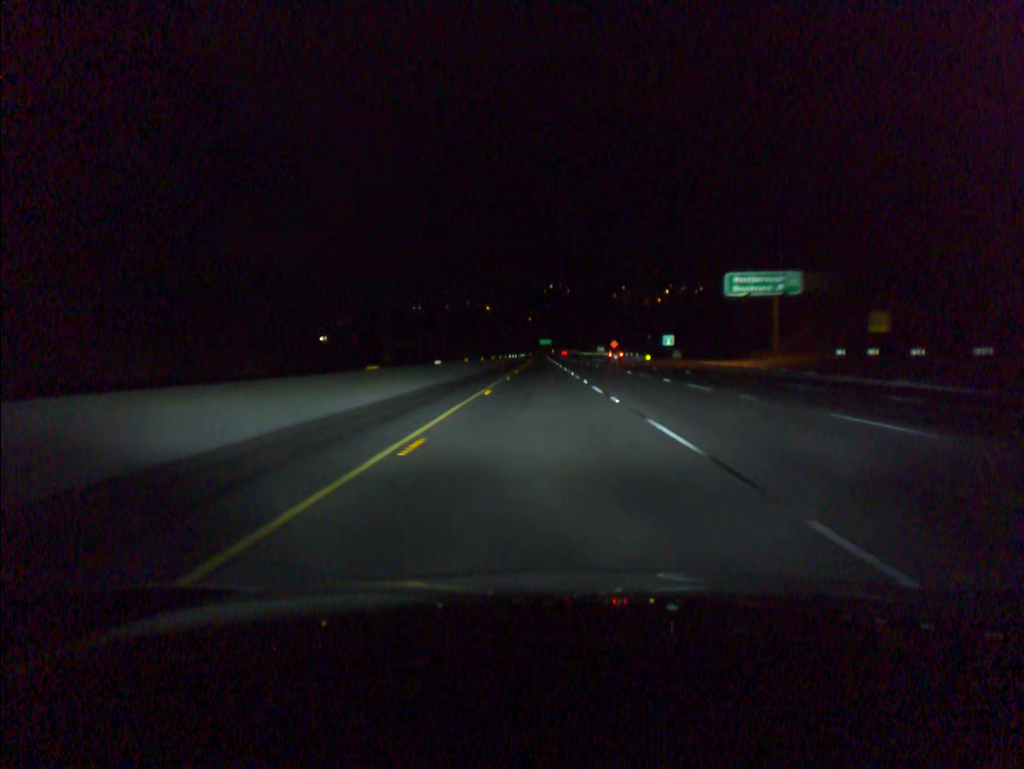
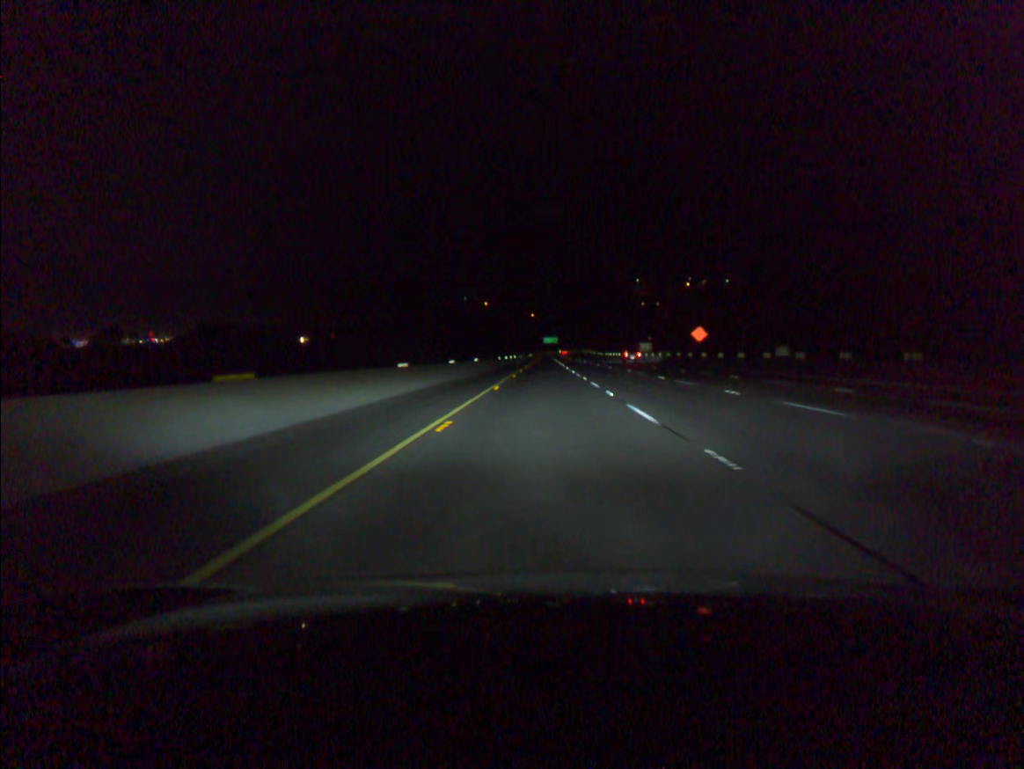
(-0.2, +98.8) m; 0°
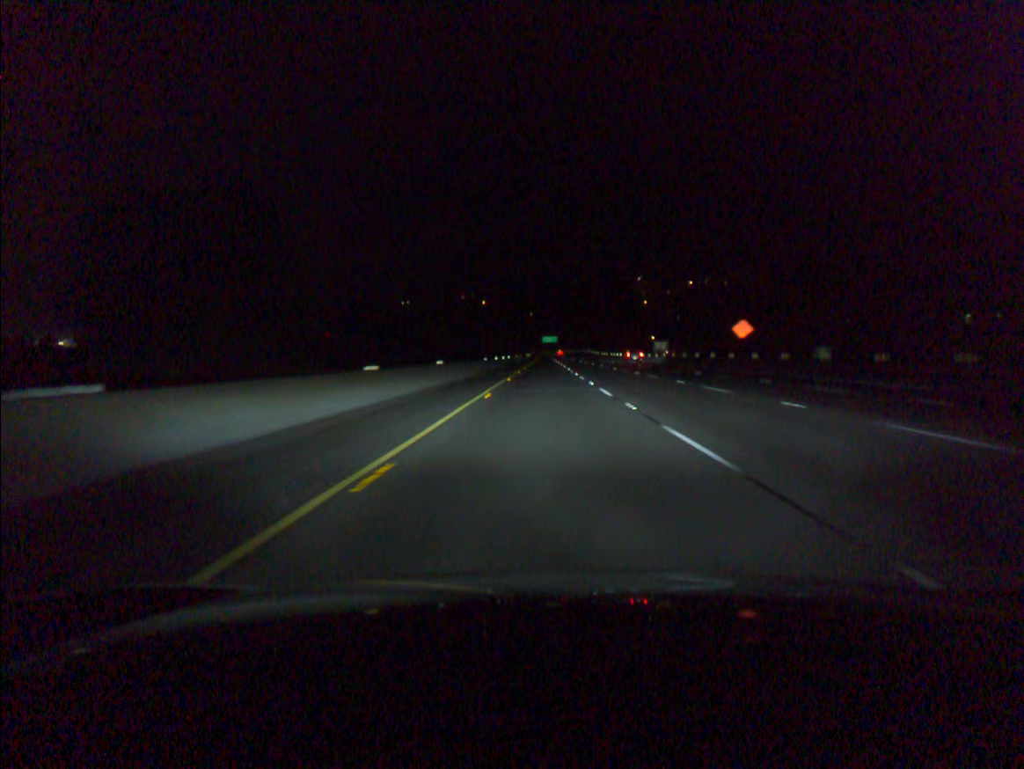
(0.0, +19.7) m; 0°
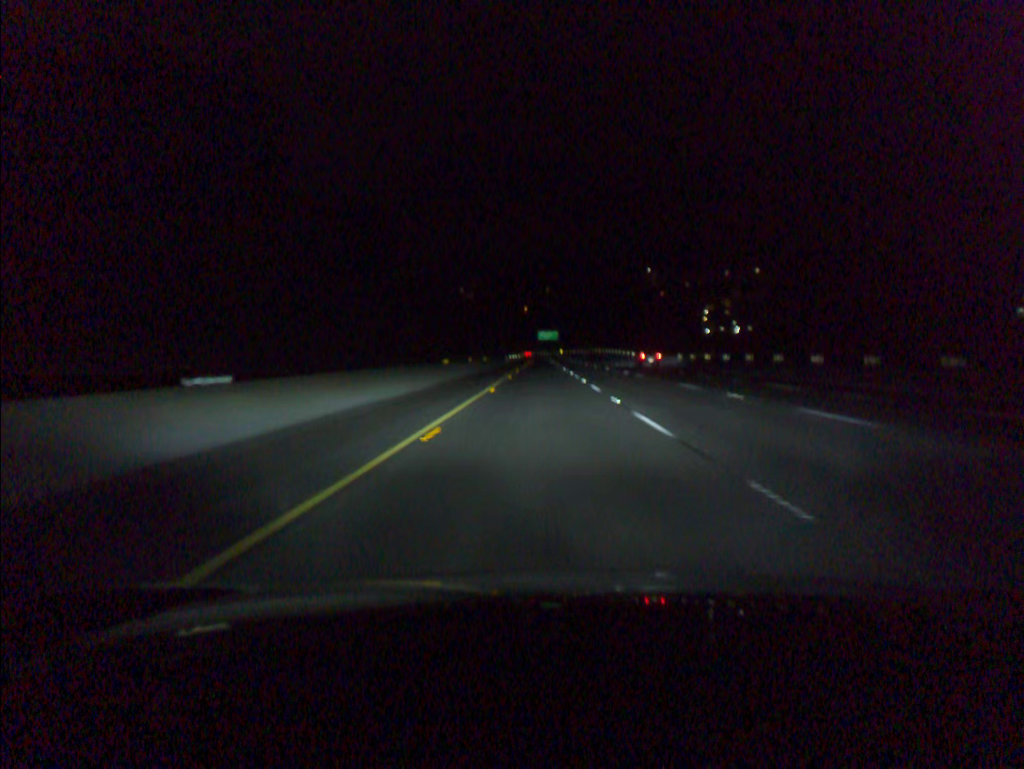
(+0.3, +98.5) m; 0°
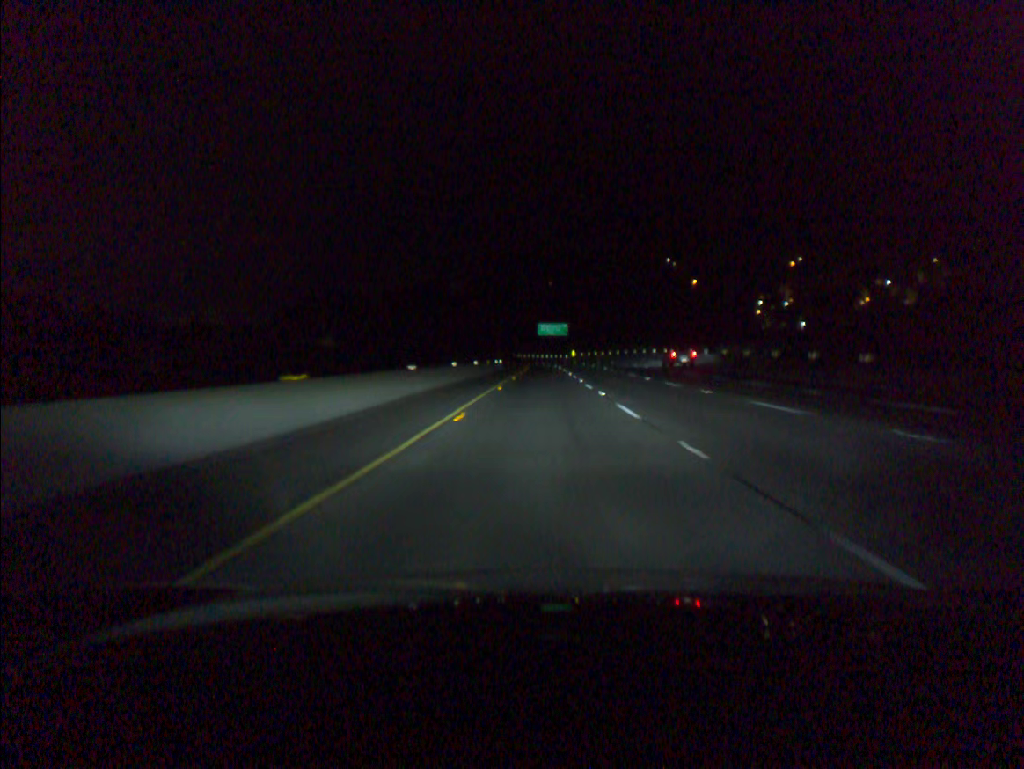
(0.0, +98.4) m; 0°
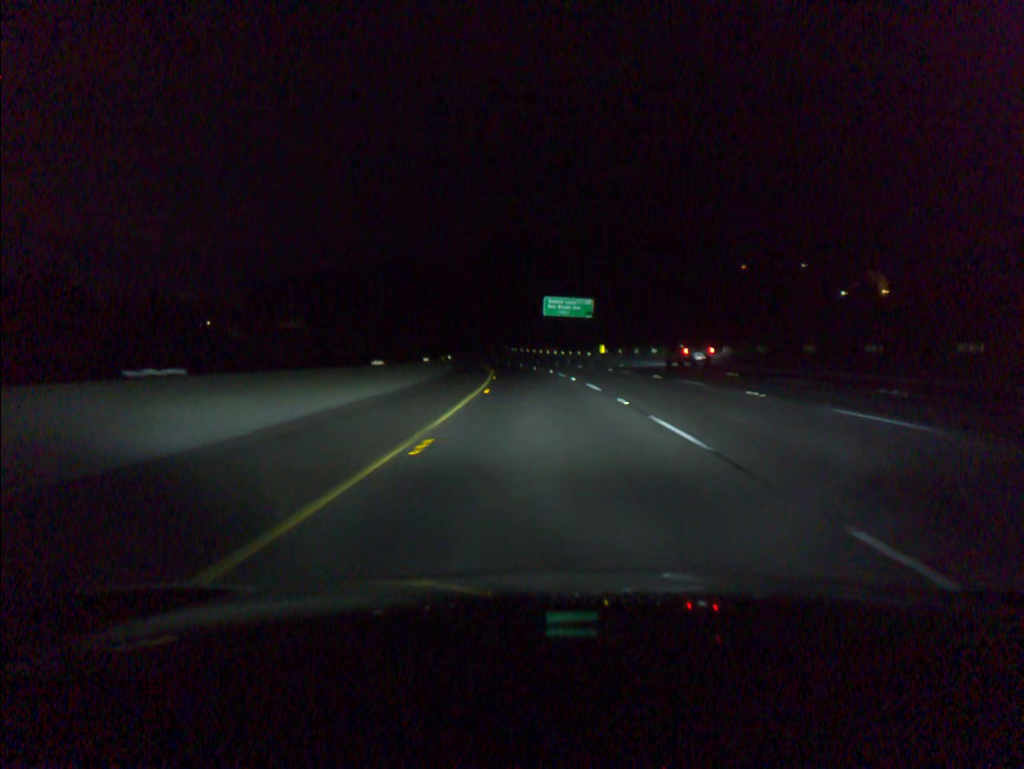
(-0.1, +78.6) m; 0°
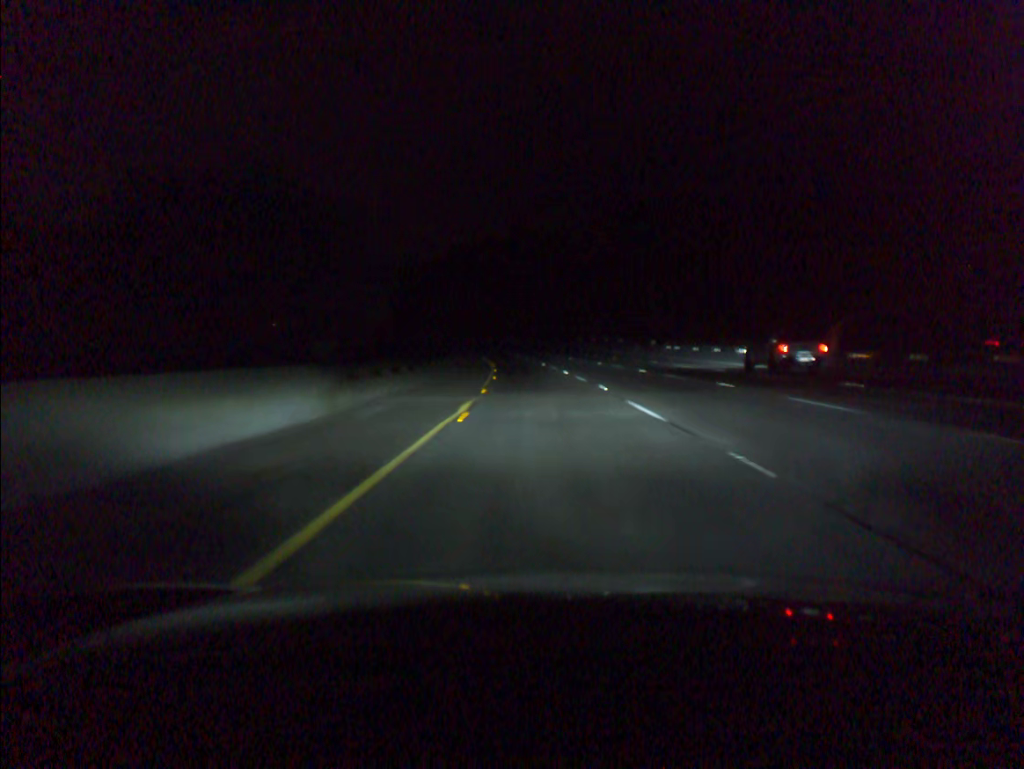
(-6.7, +97.9) m; -9°
